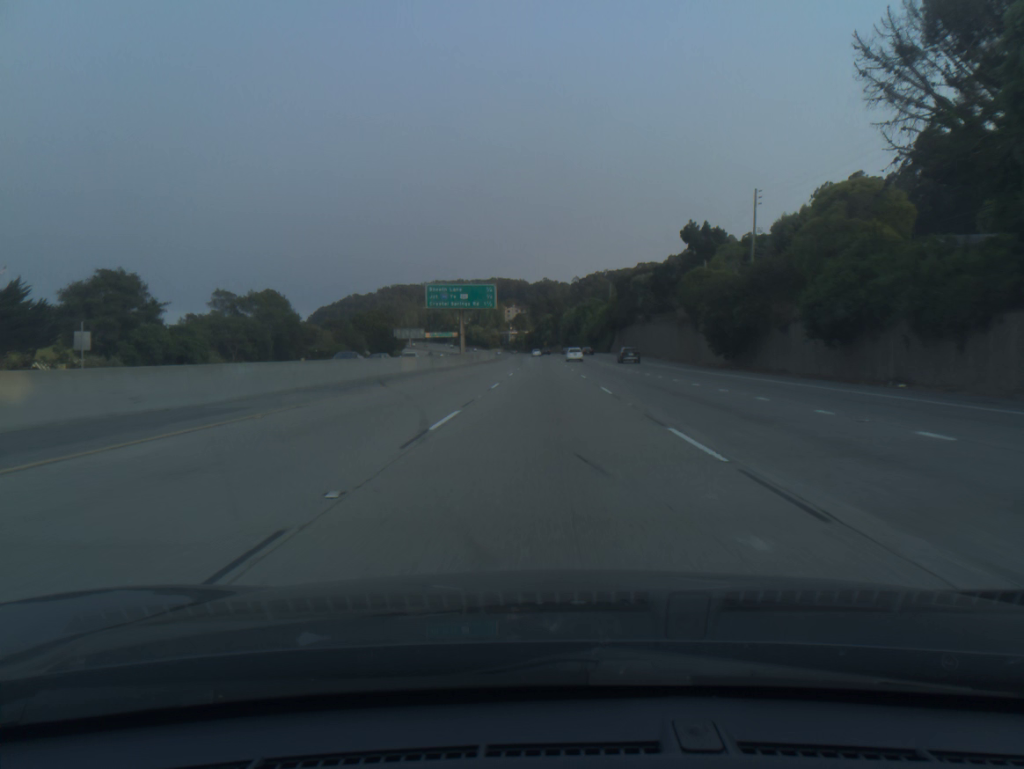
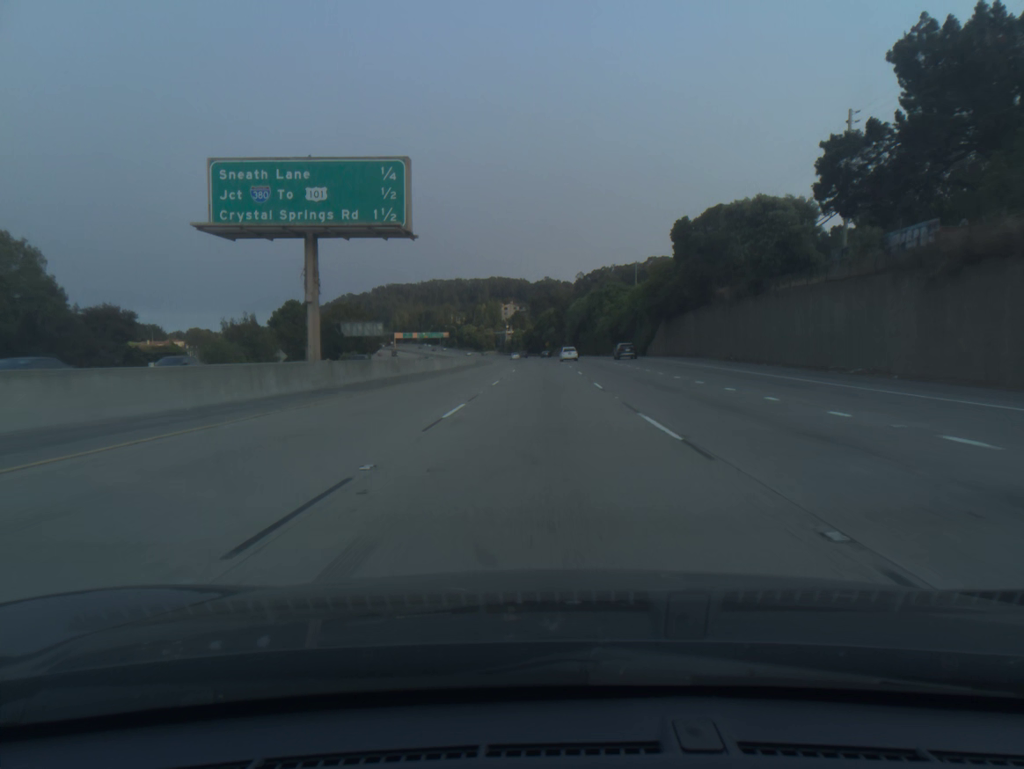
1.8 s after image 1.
(+0.1, +54.8) m; 0°
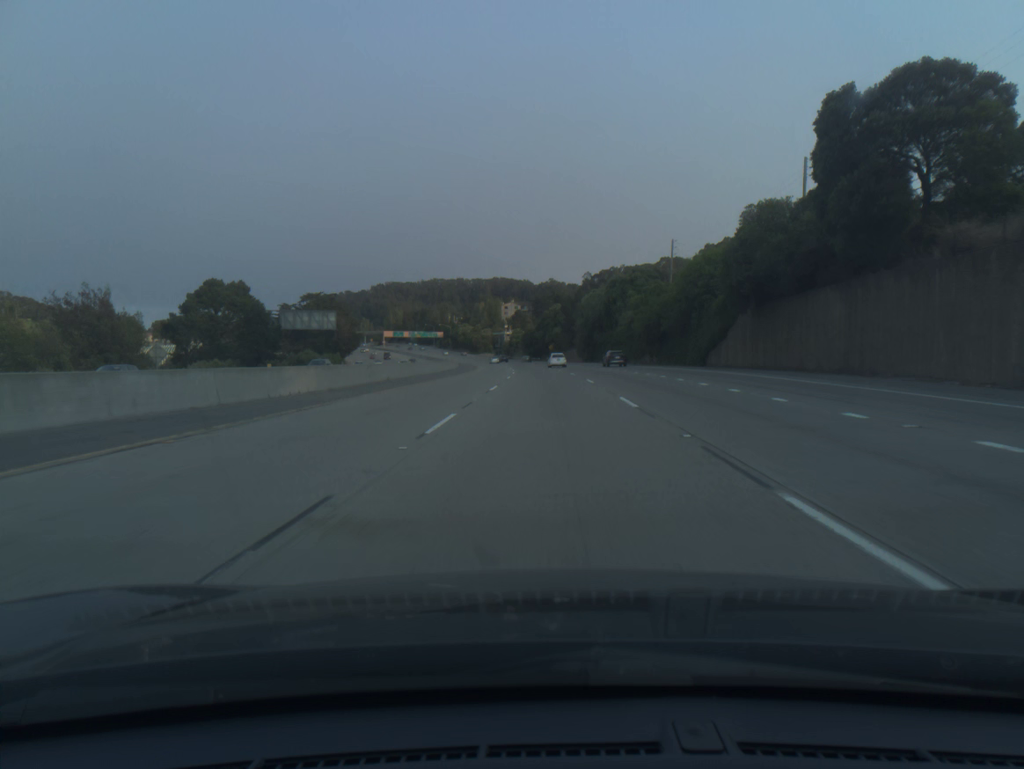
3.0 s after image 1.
(-0.1, +36.5) m; 0°
